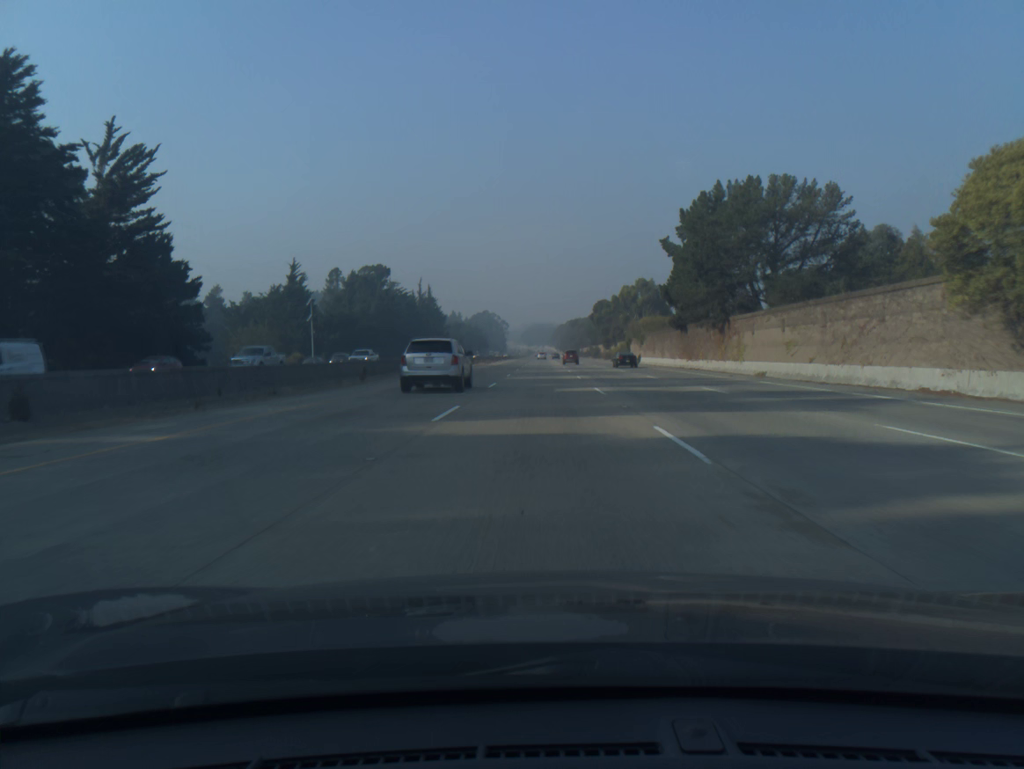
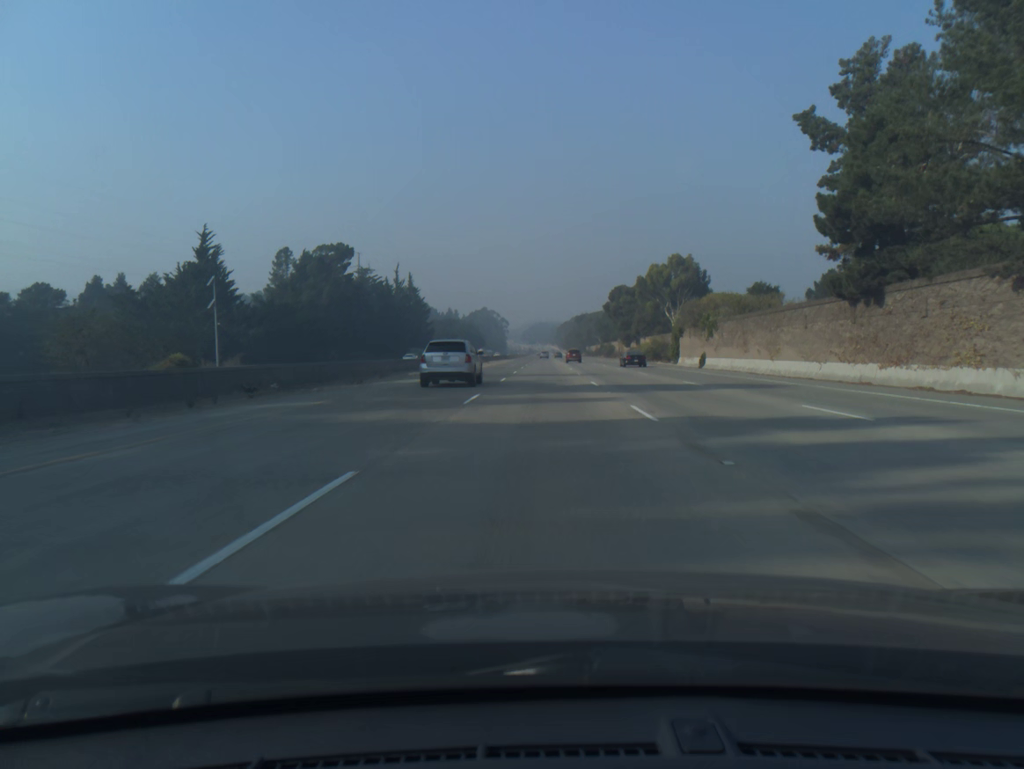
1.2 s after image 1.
(-0.1, +39.4) m; 0°
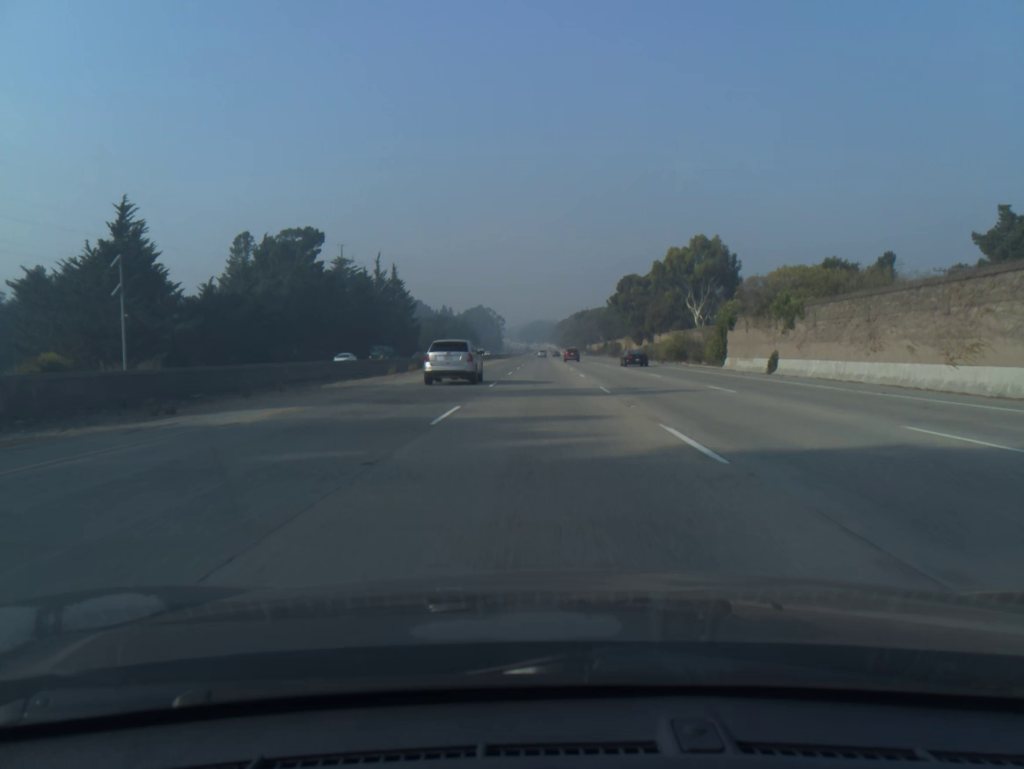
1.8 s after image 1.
(0.0, +19.7) m; 0°
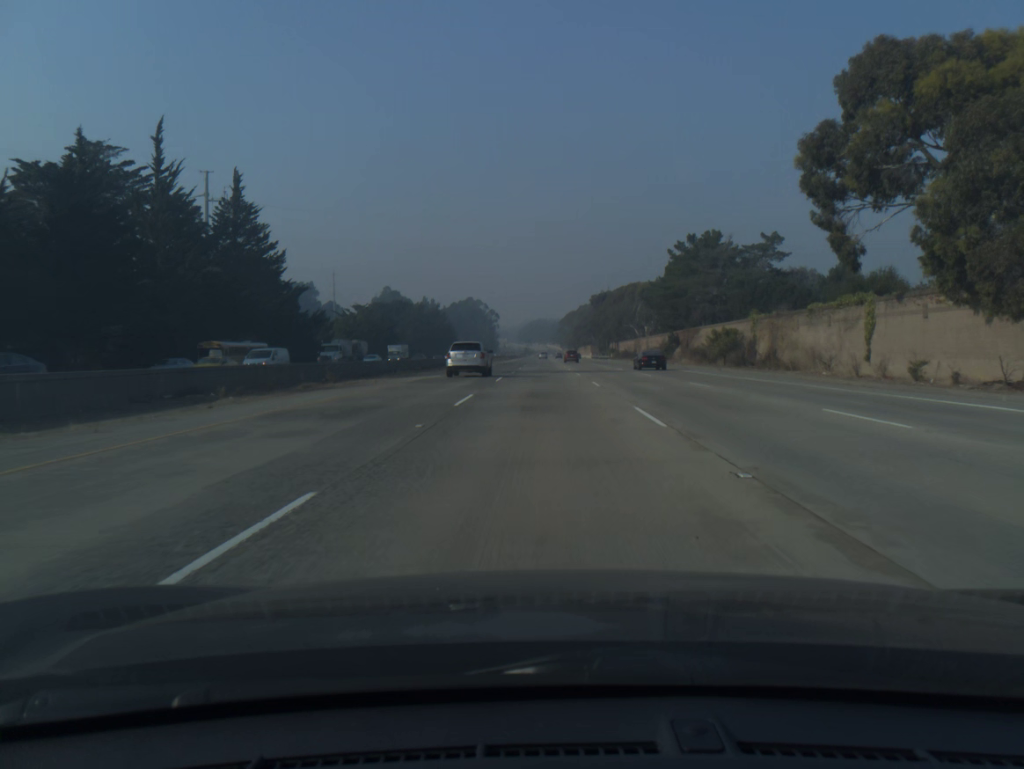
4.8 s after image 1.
(+0.2, +98.5) m; 0°
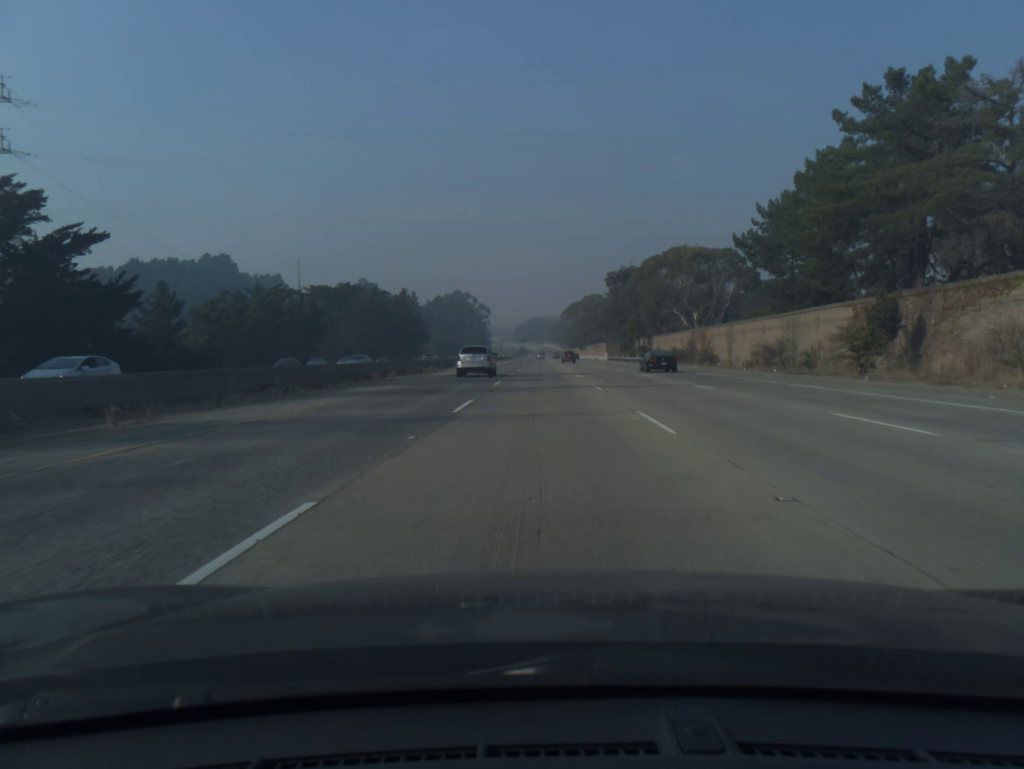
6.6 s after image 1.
(-0.1, +59.0) m; 0°
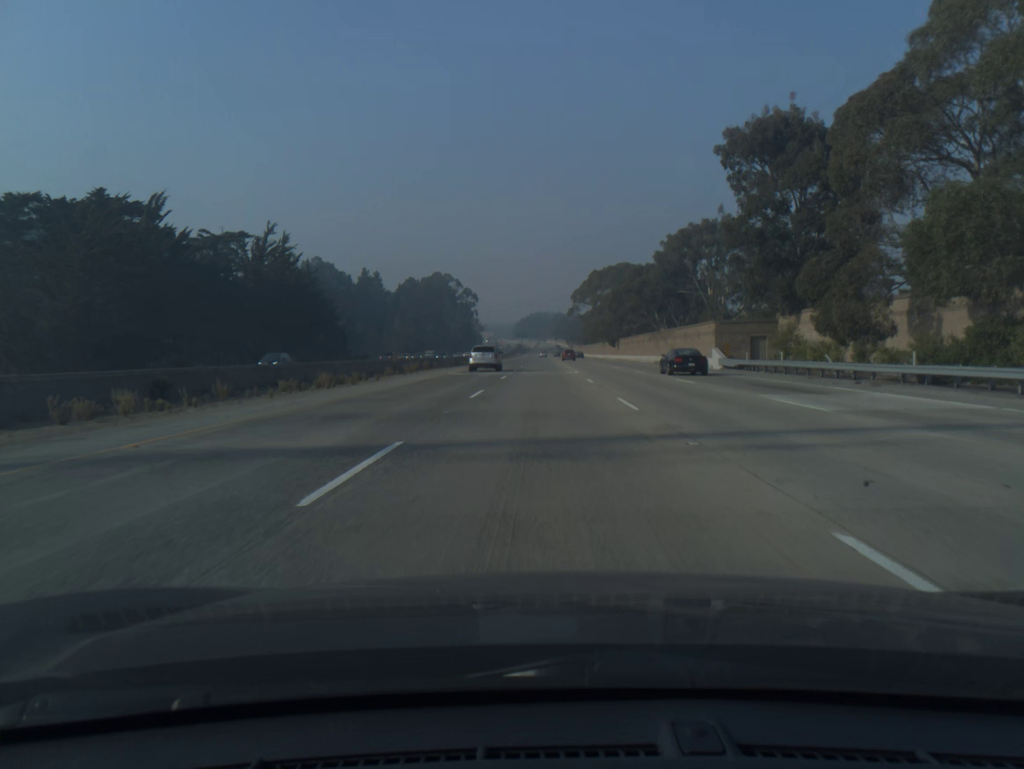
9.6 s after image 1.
(0.0, +98.2) m; 0°
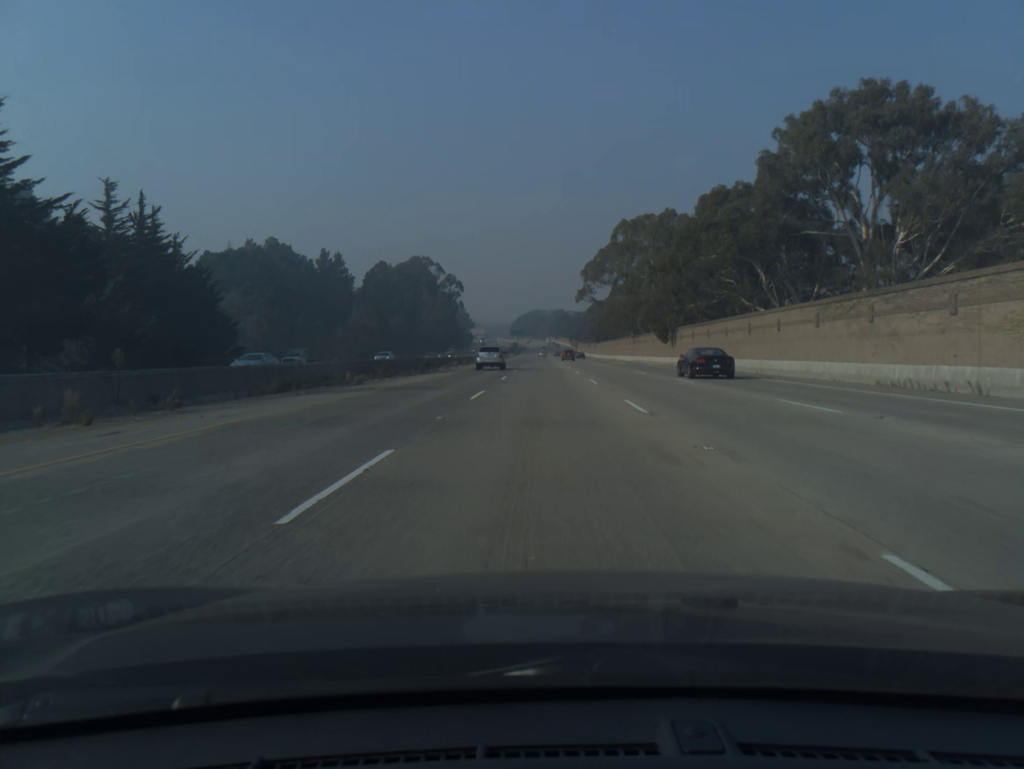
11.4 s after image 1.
(0.0, +58.9) m; 0°
